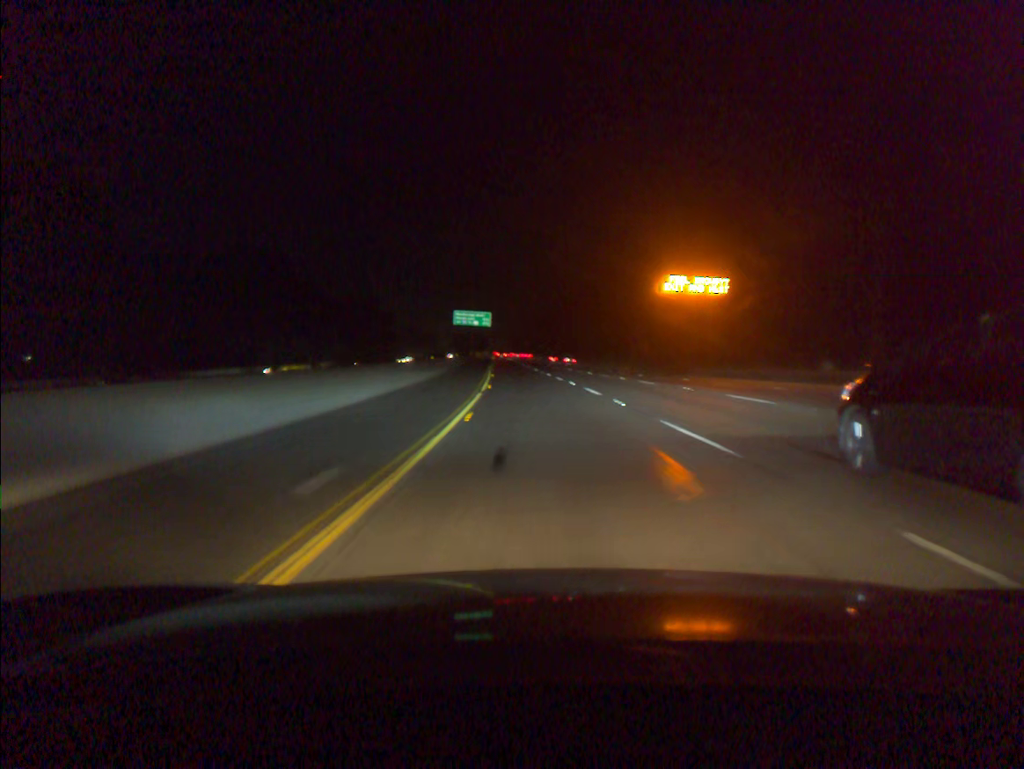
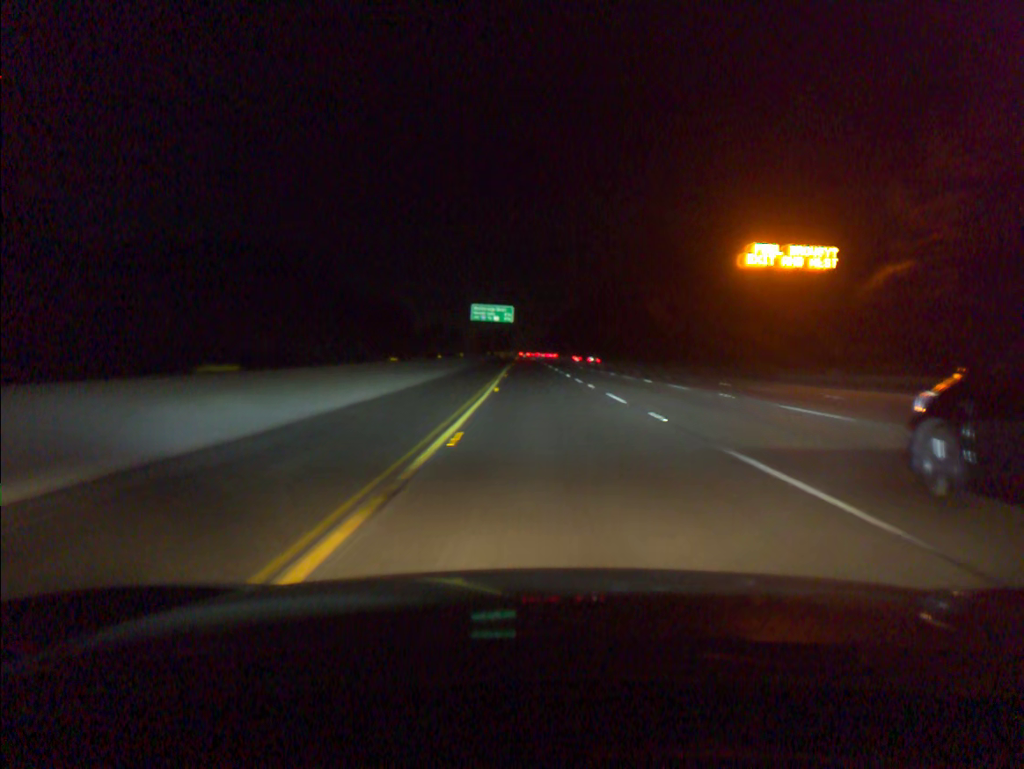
(-0.3, +18.6) m; -2°
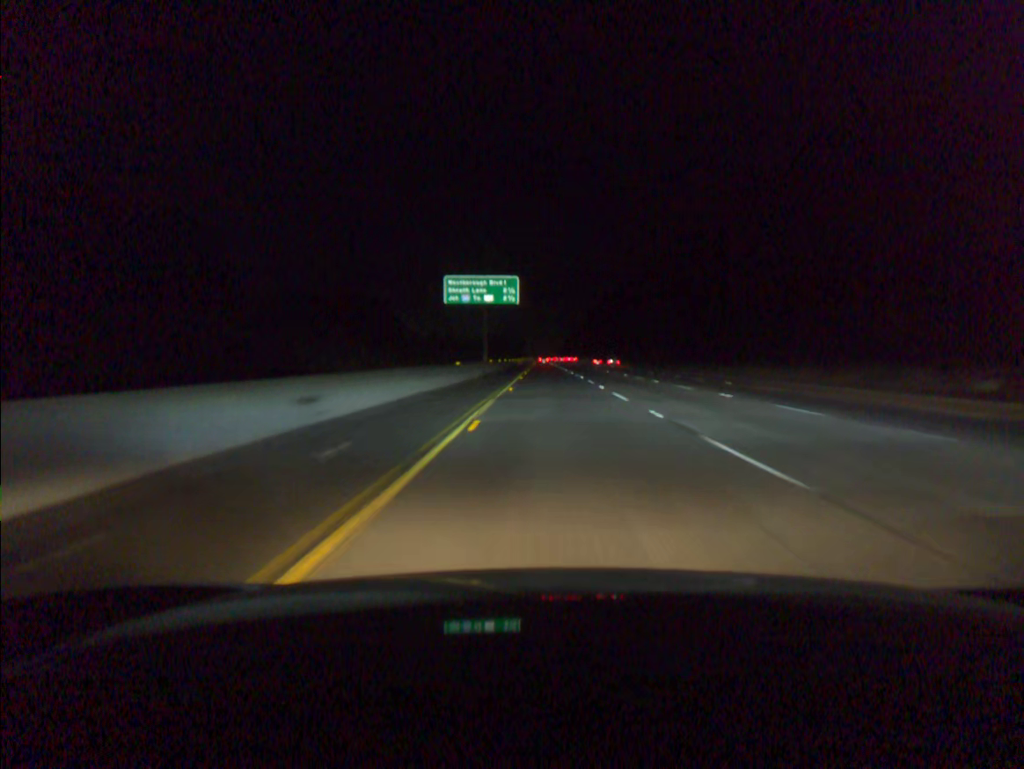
(-1.0, +56.3) m; -1°
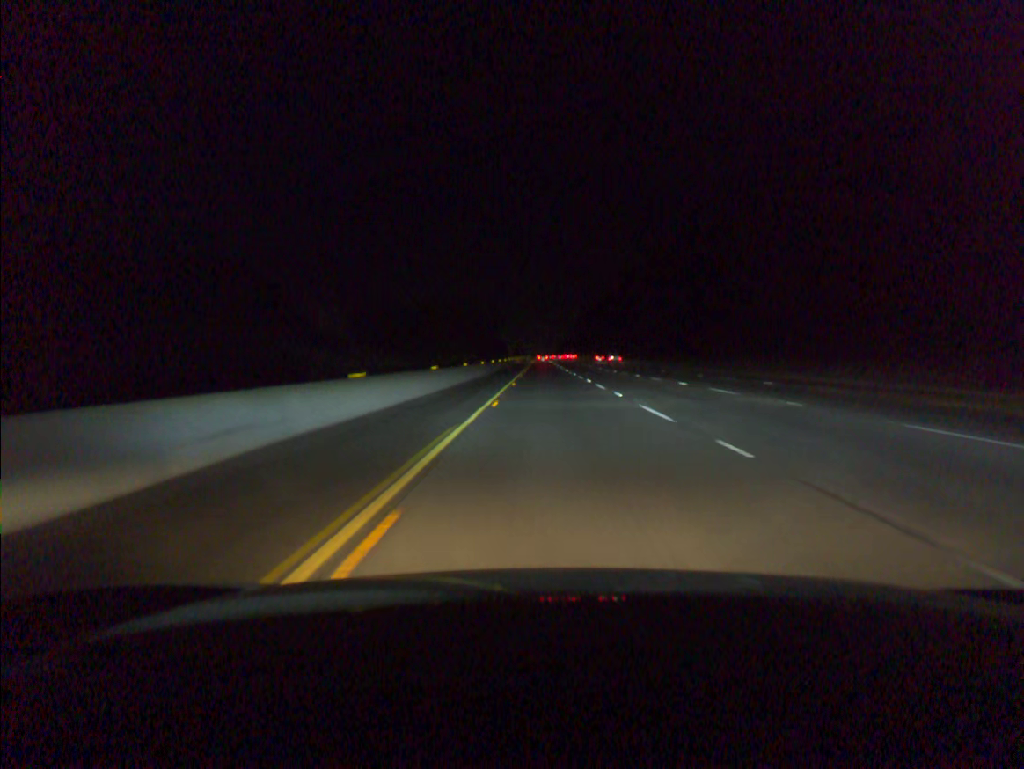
(0.0, +95.5) m; 0°
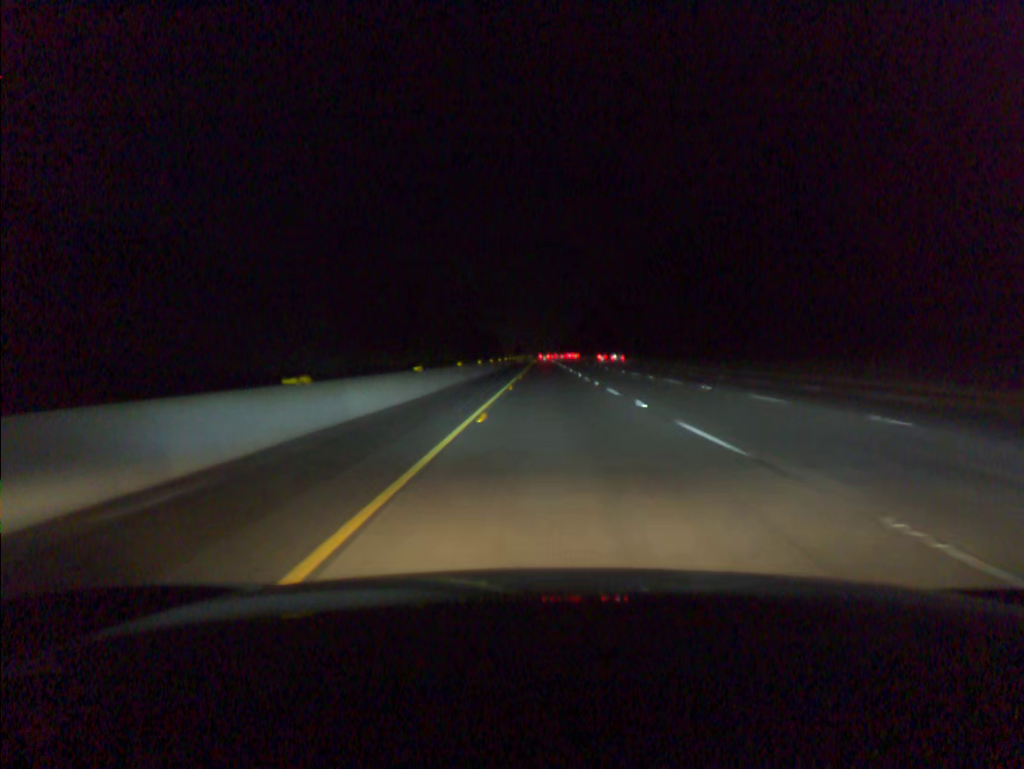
(0.0, +19.4) m; 0°
